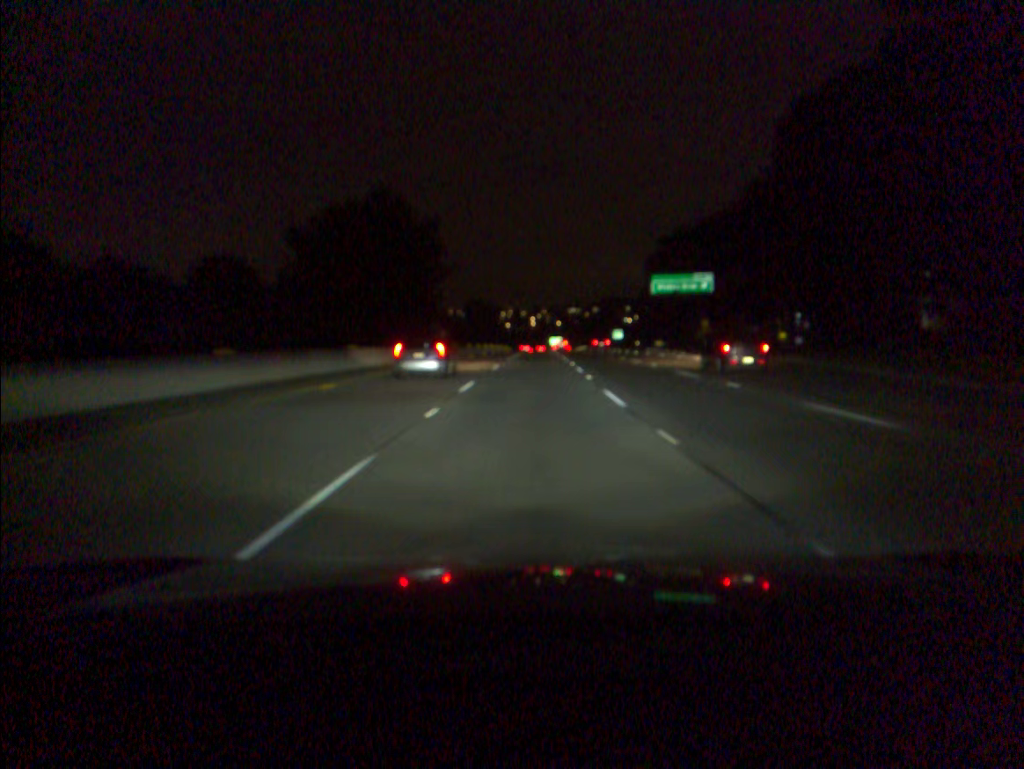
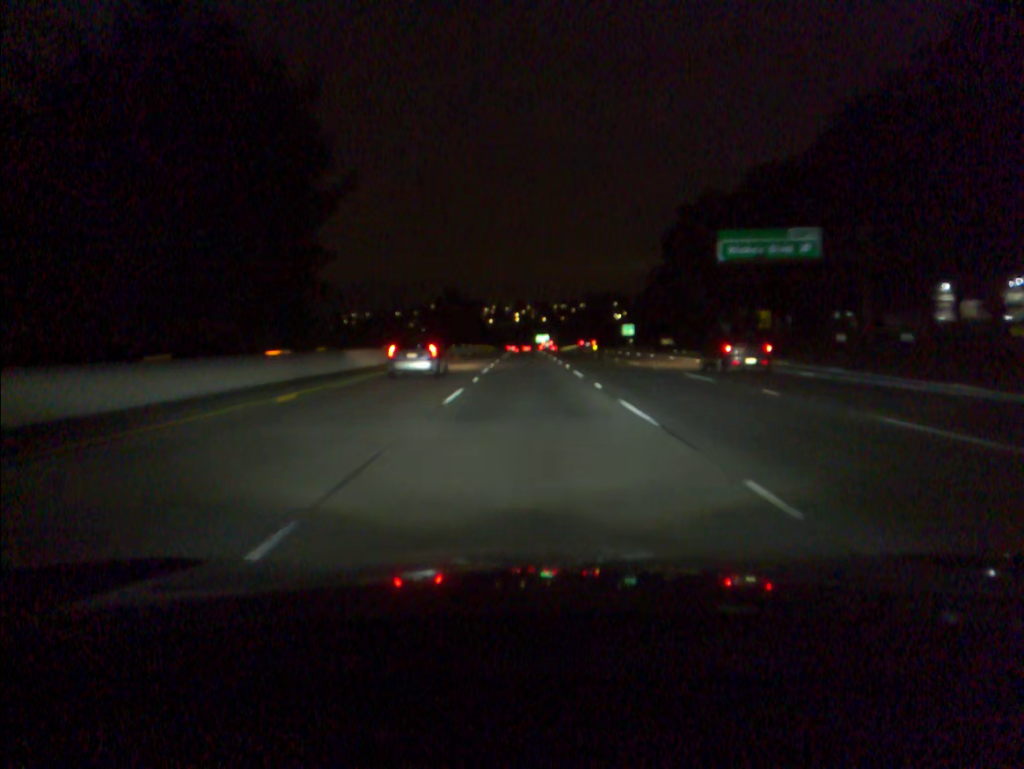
(+0.4, +32.5) m; +1°
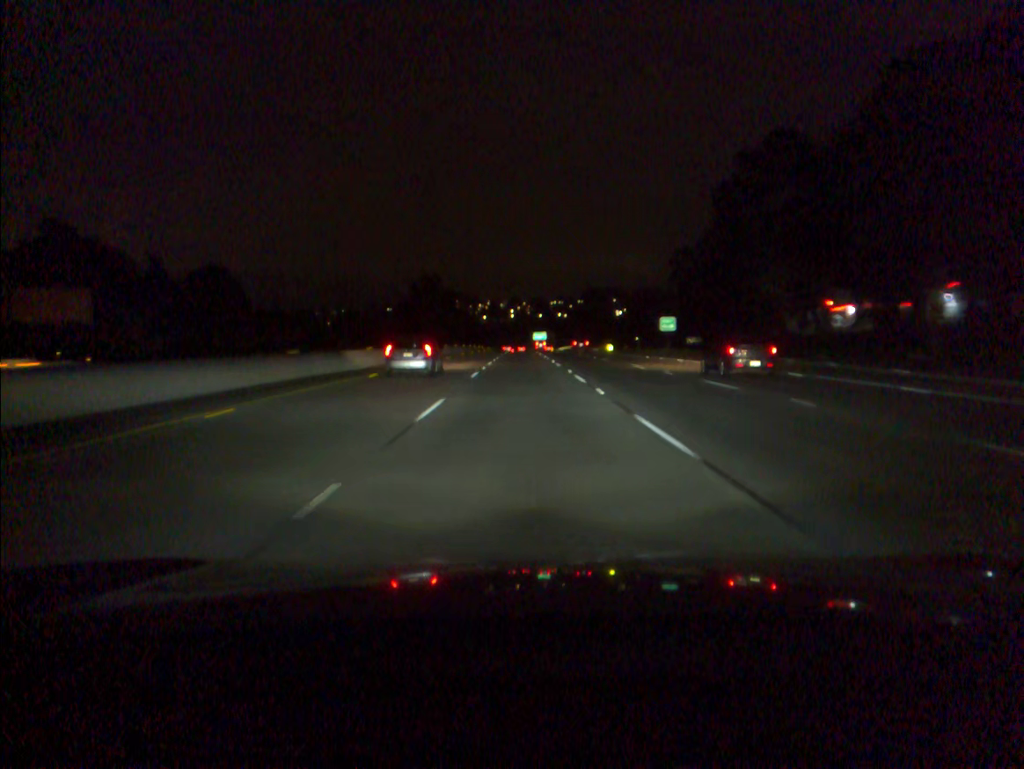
(+0.1, +32.5) m; 0°
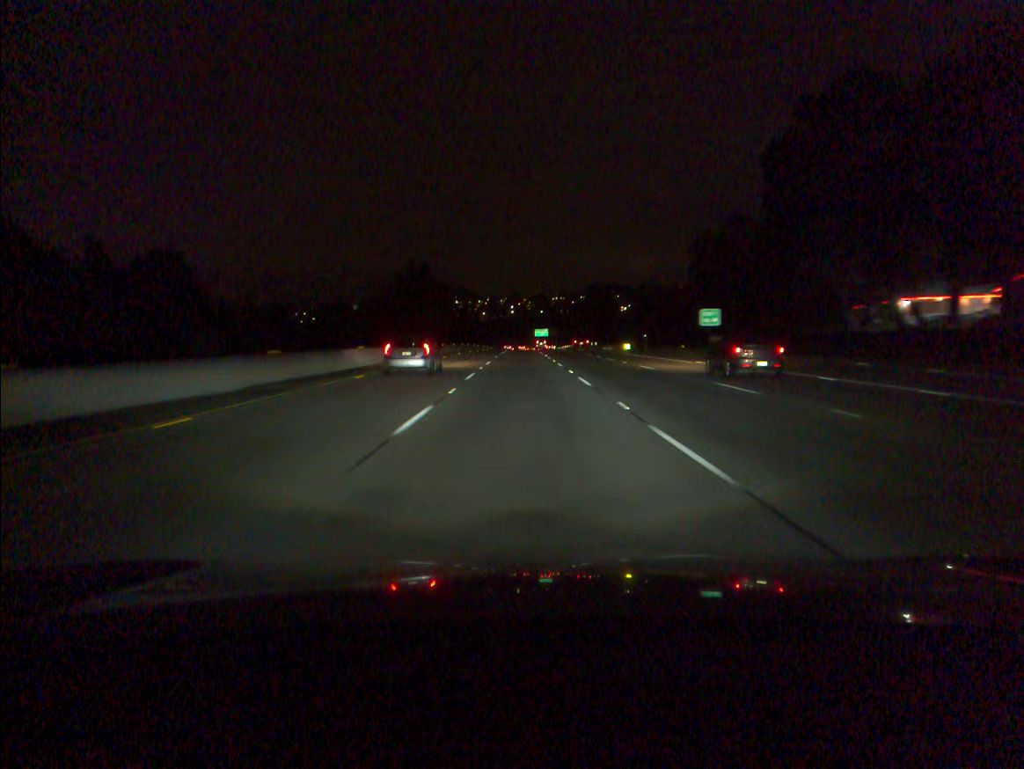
(0.0, +16.3) m; 0°
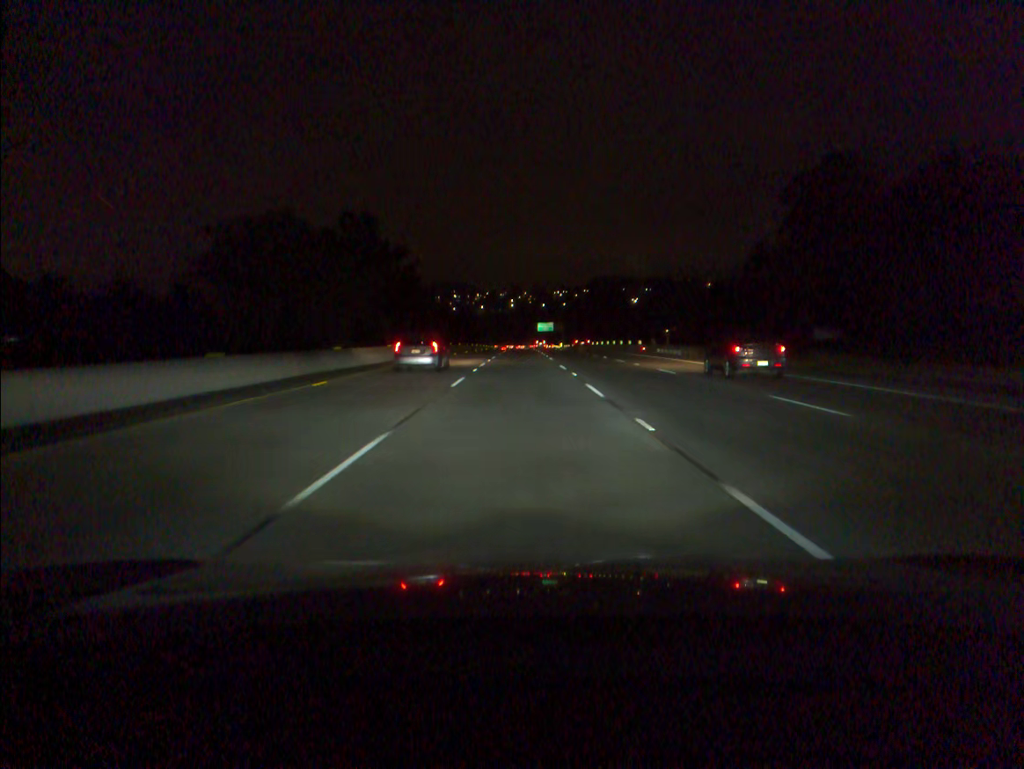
(0.0, +48.8) m; 0°
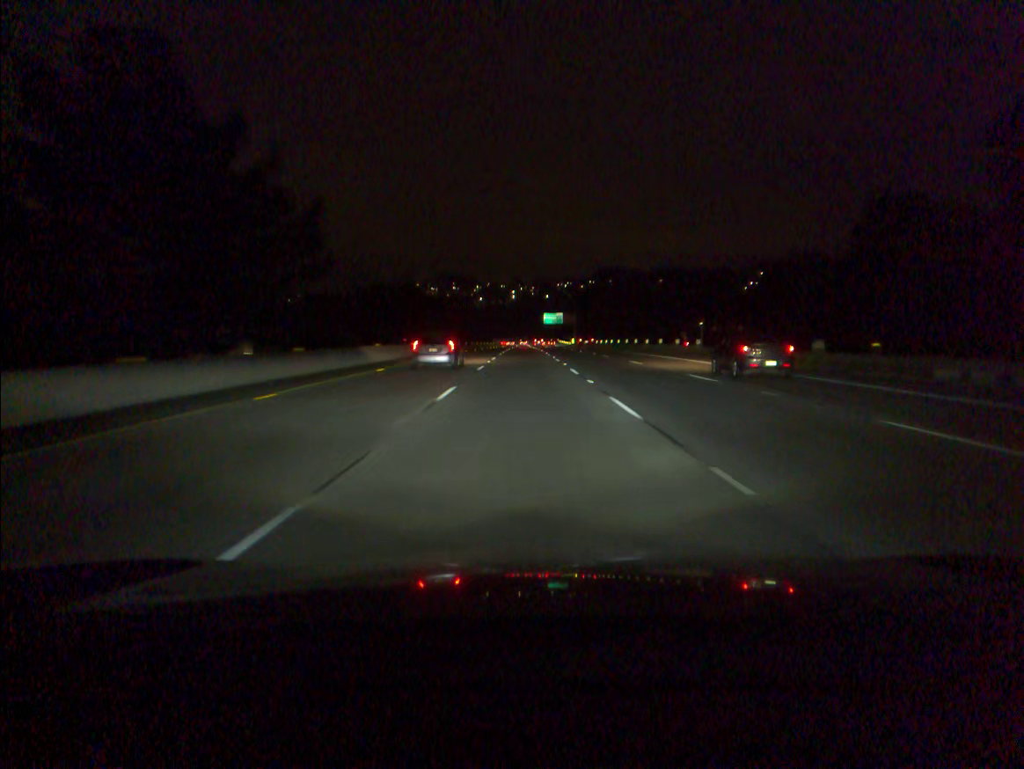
(-0.1, +48.8) m; 0°
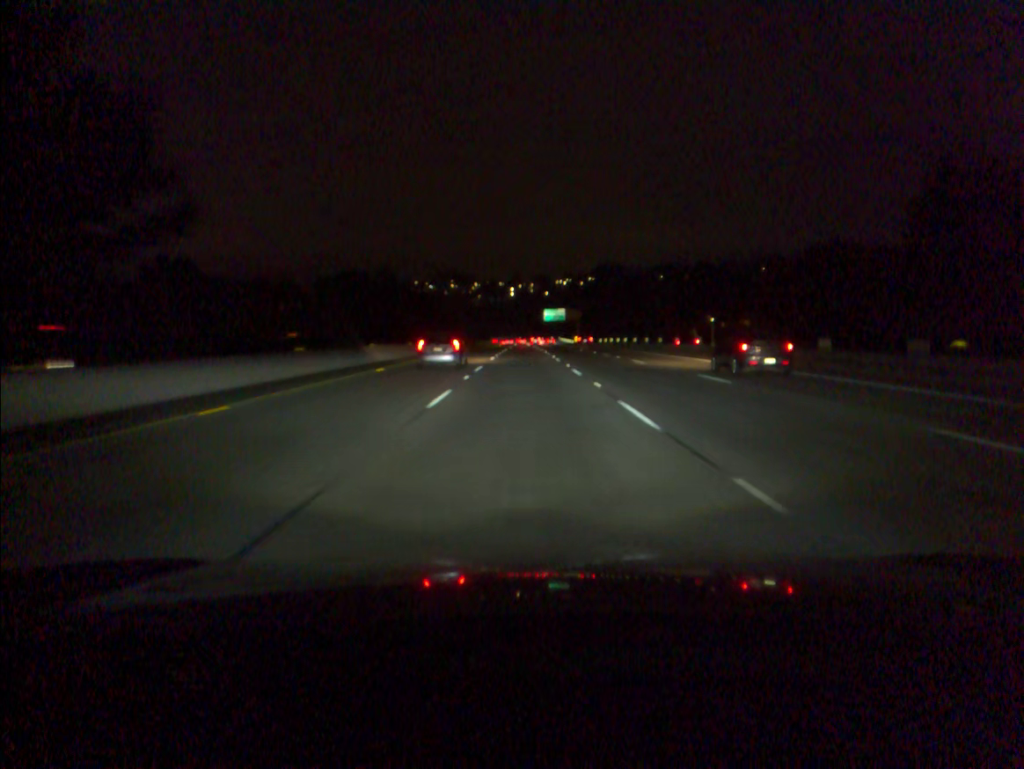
(0.0, +16.2) m; 0°
